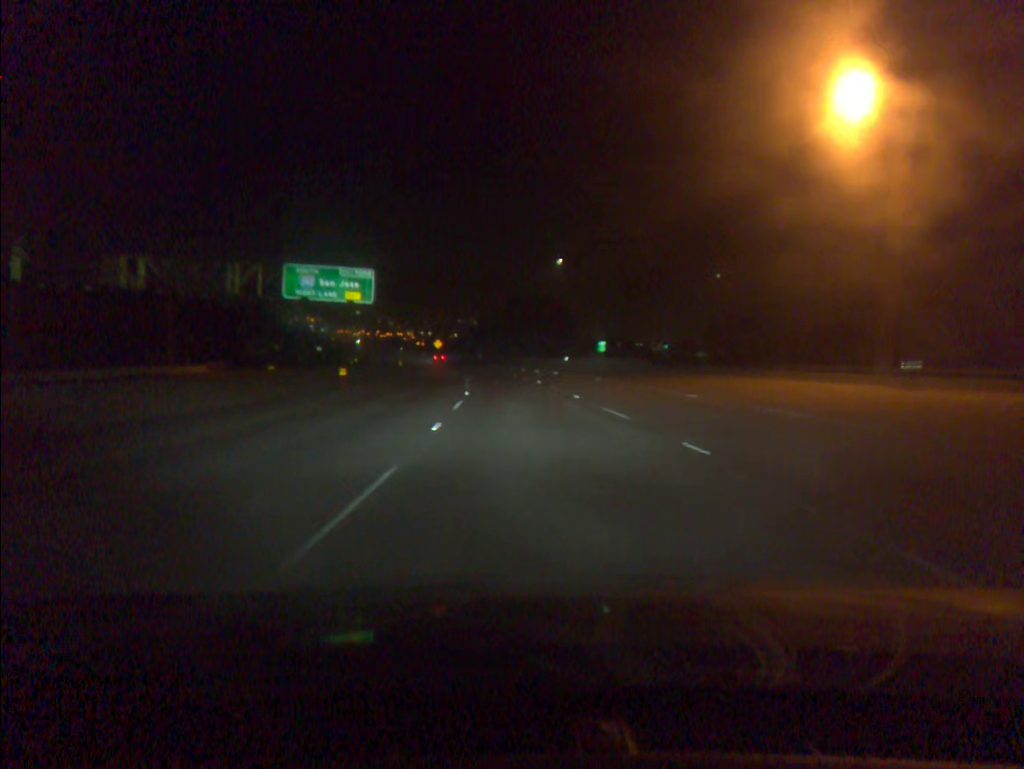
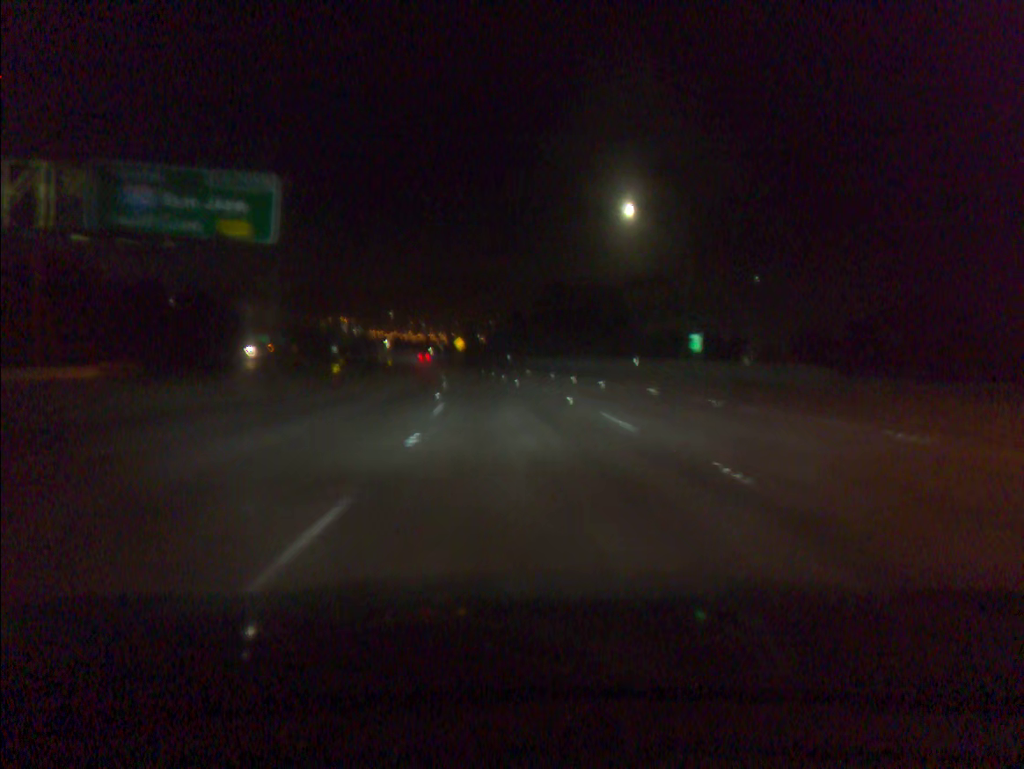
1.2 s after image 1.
(-0.7, +31.7) m; -2°
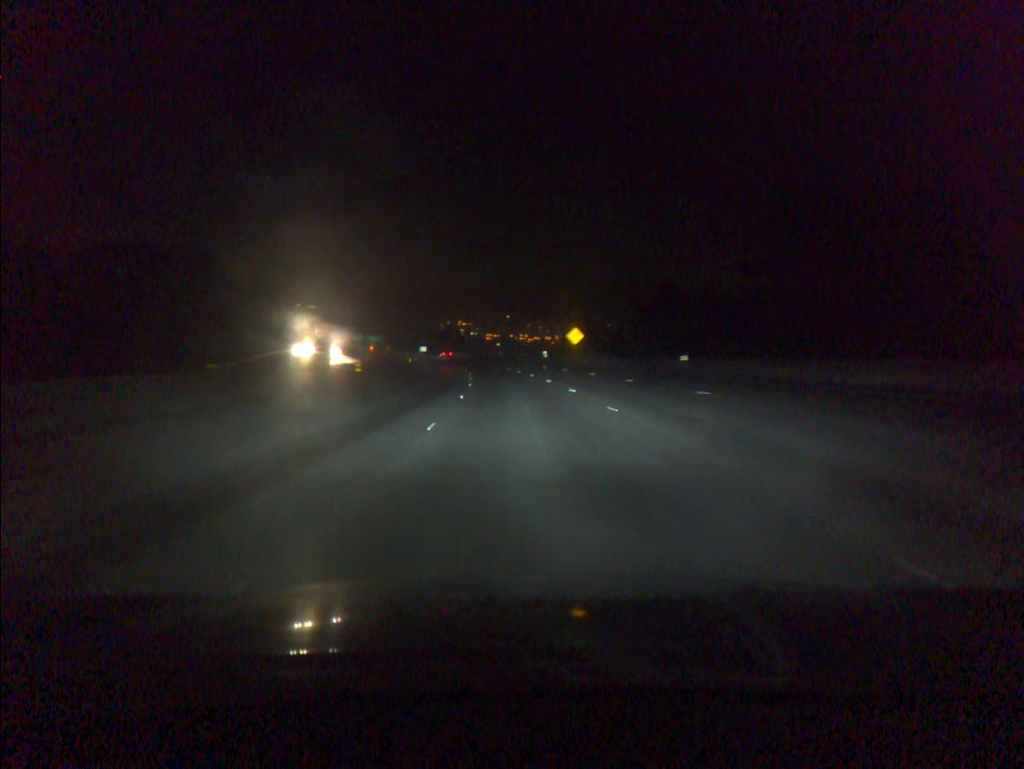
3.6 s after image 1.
(-4.3, +63.2) m; -8°
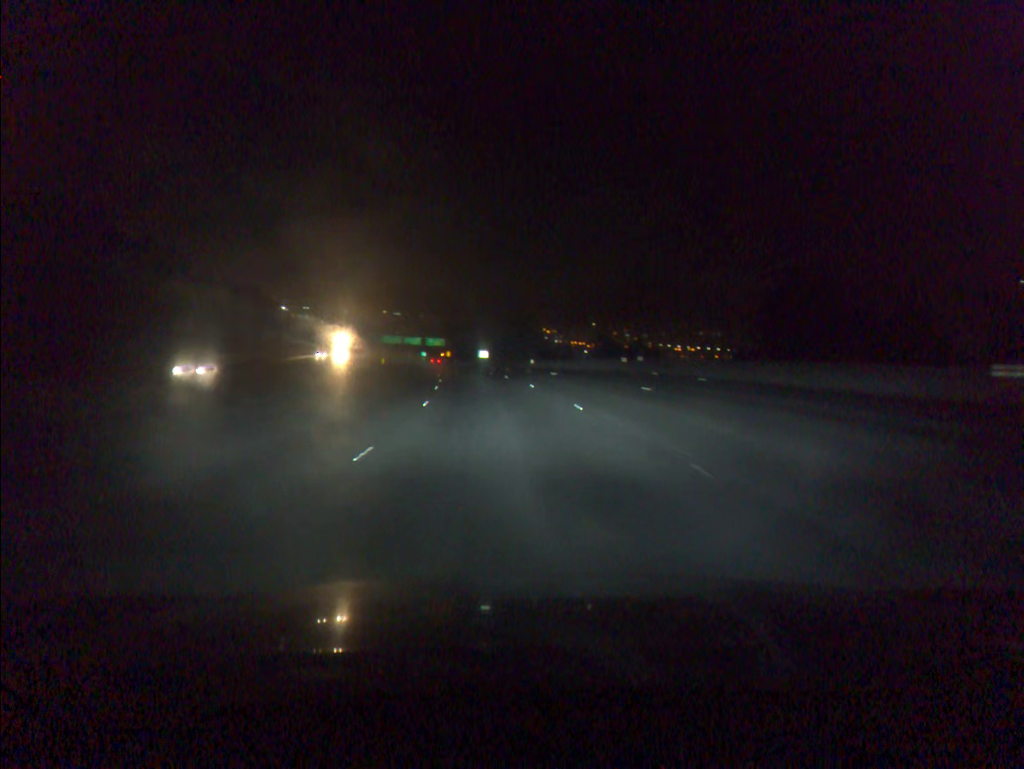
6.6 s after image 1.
(-4.3, +79.2) m; -6°
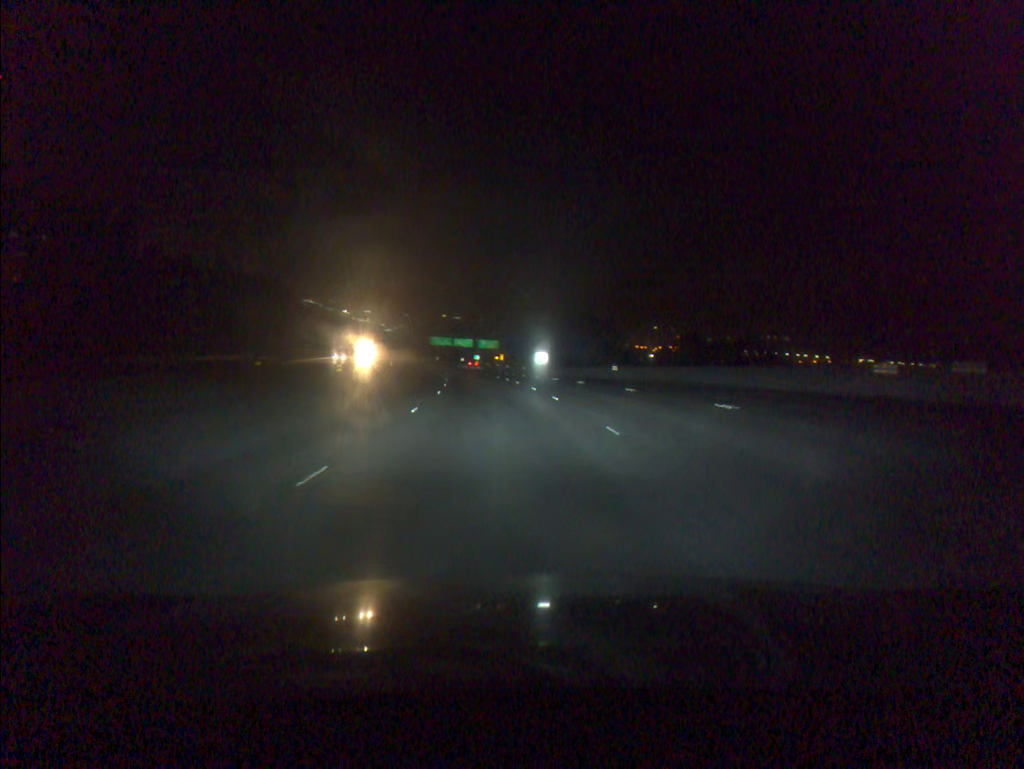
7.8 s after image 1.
(-1.1, +31.6) m; -4°
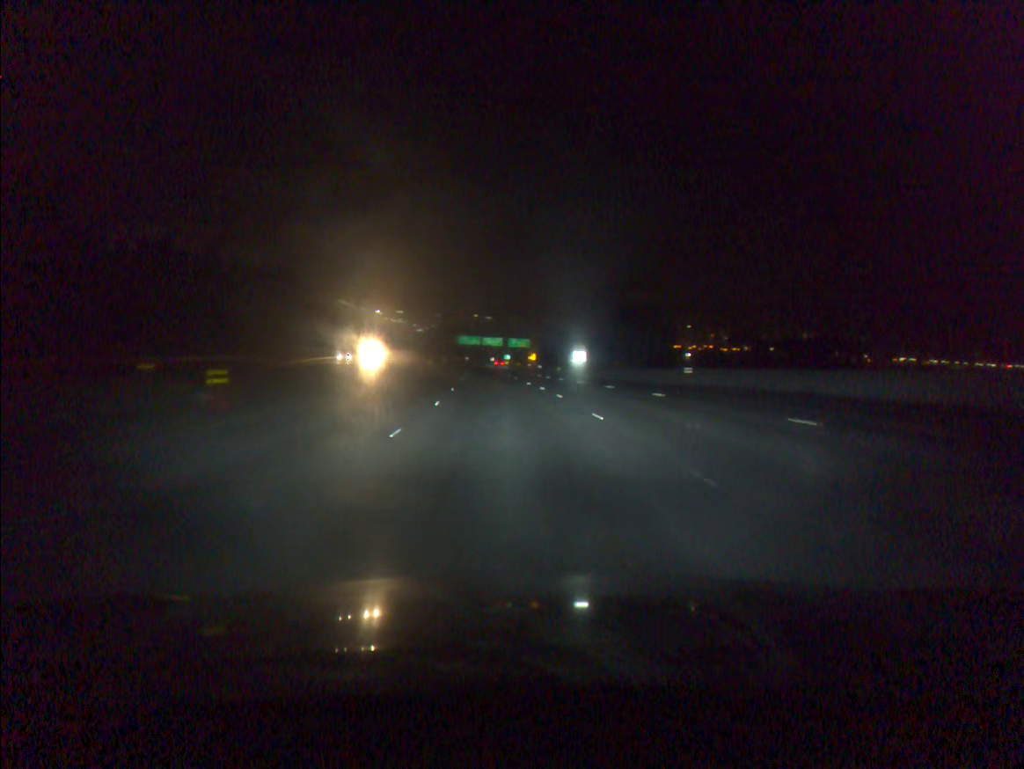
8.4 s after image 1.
(-0.3, +15.8) m; -2°
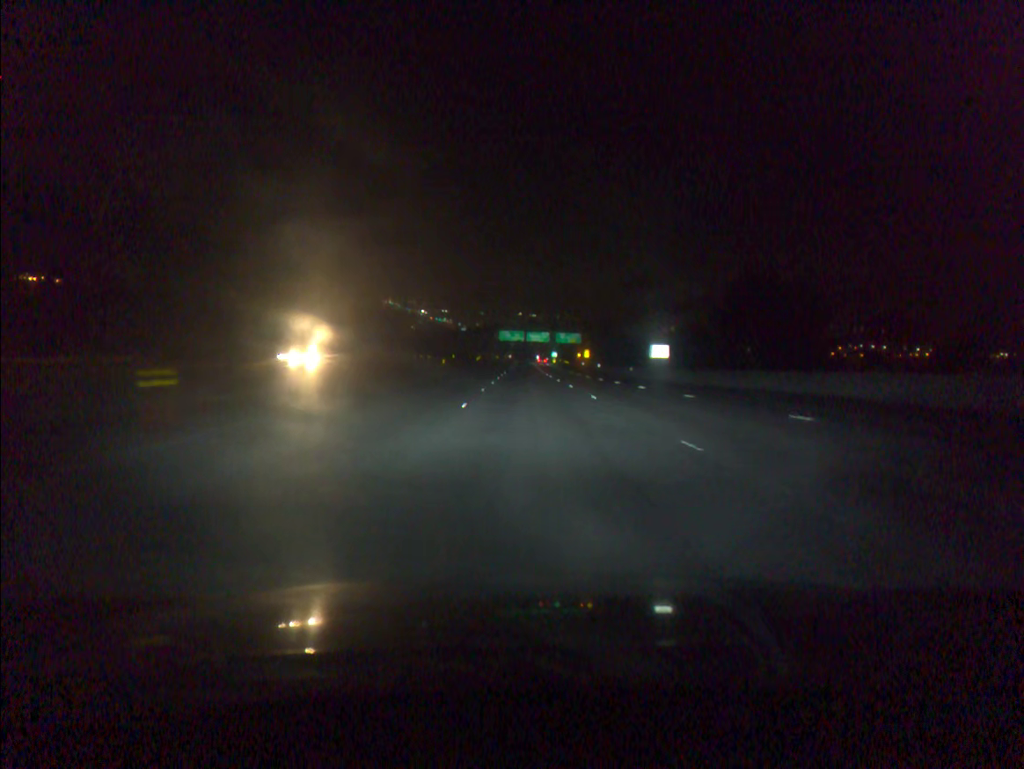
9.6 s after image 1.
(-1.1, +31.6) m; -3°
